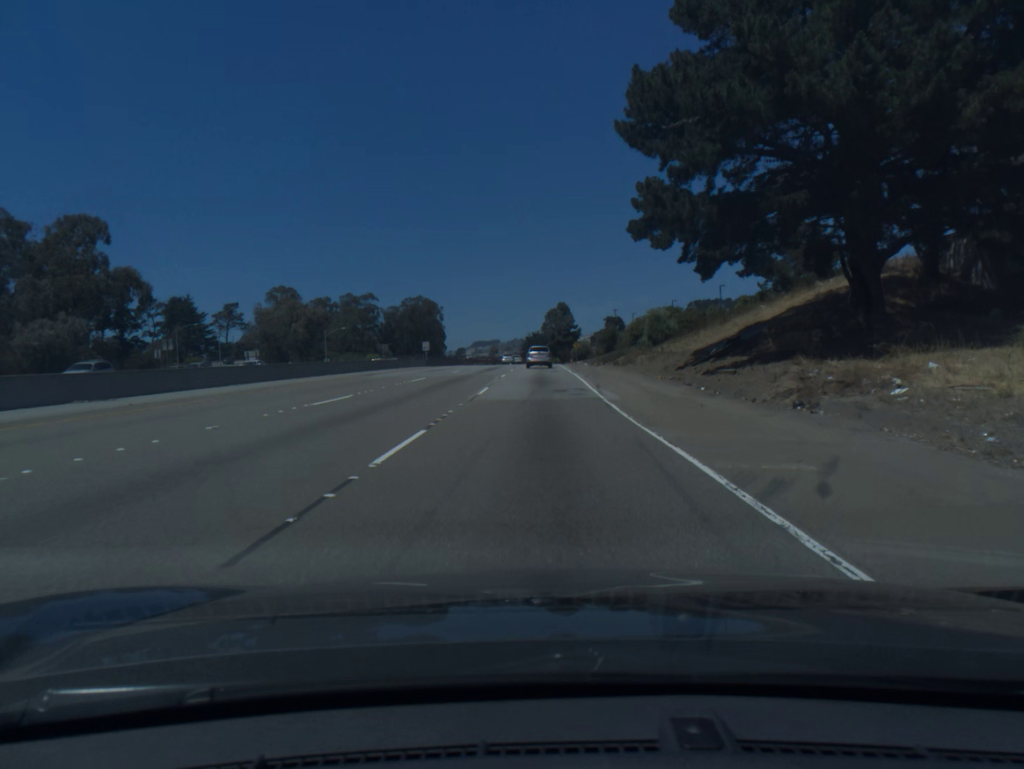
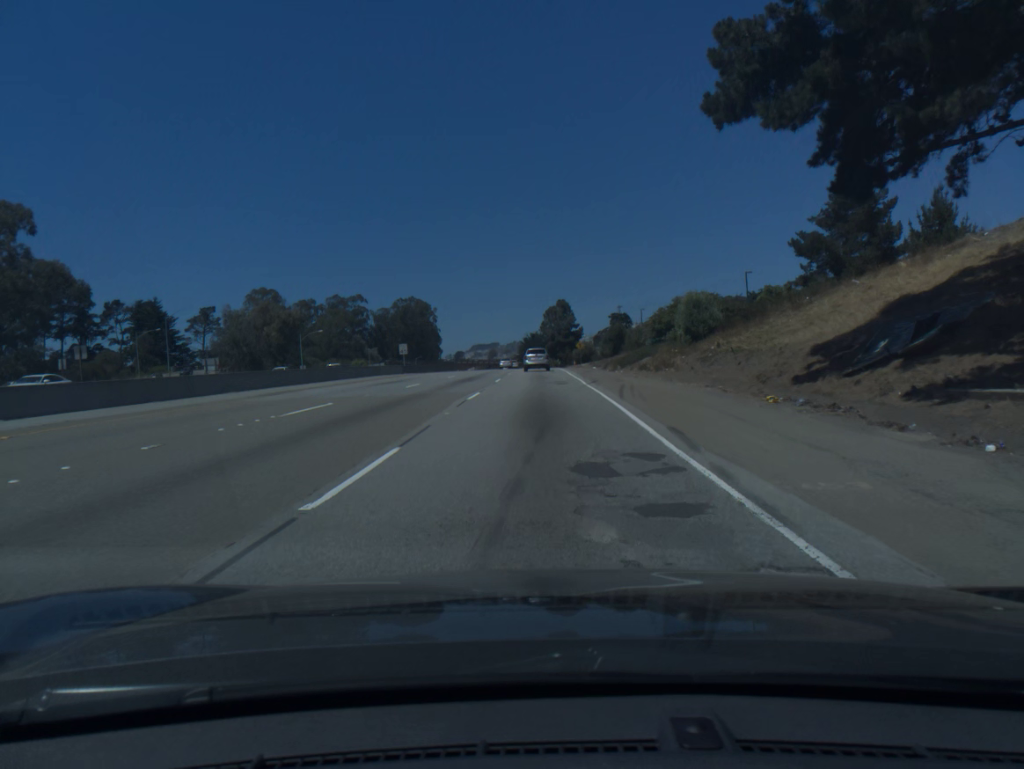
(0.0, +16.6) m; 0°
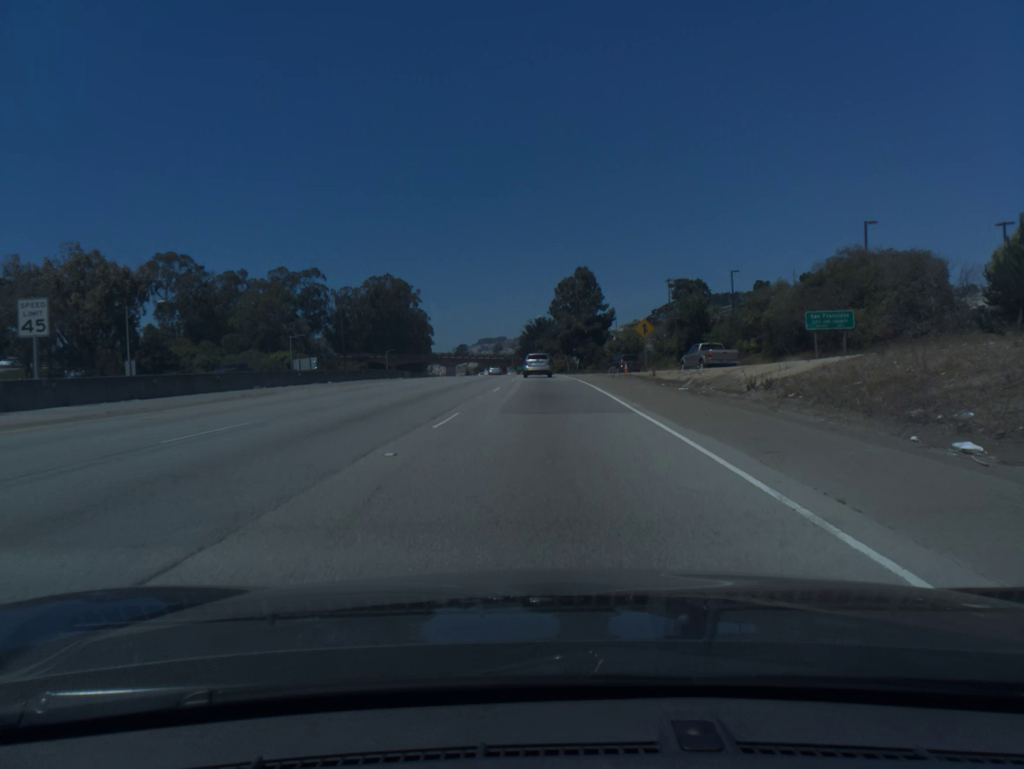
(-0.5, +65.7) m; -1°
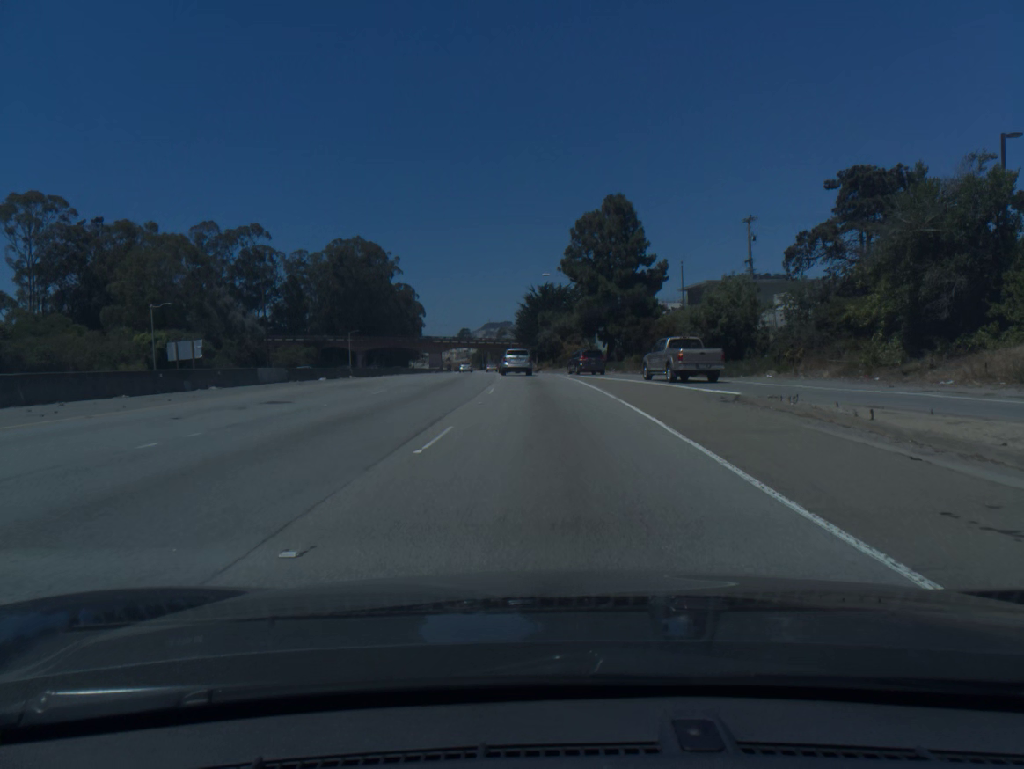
(-0.2, +47.6) m; -1°
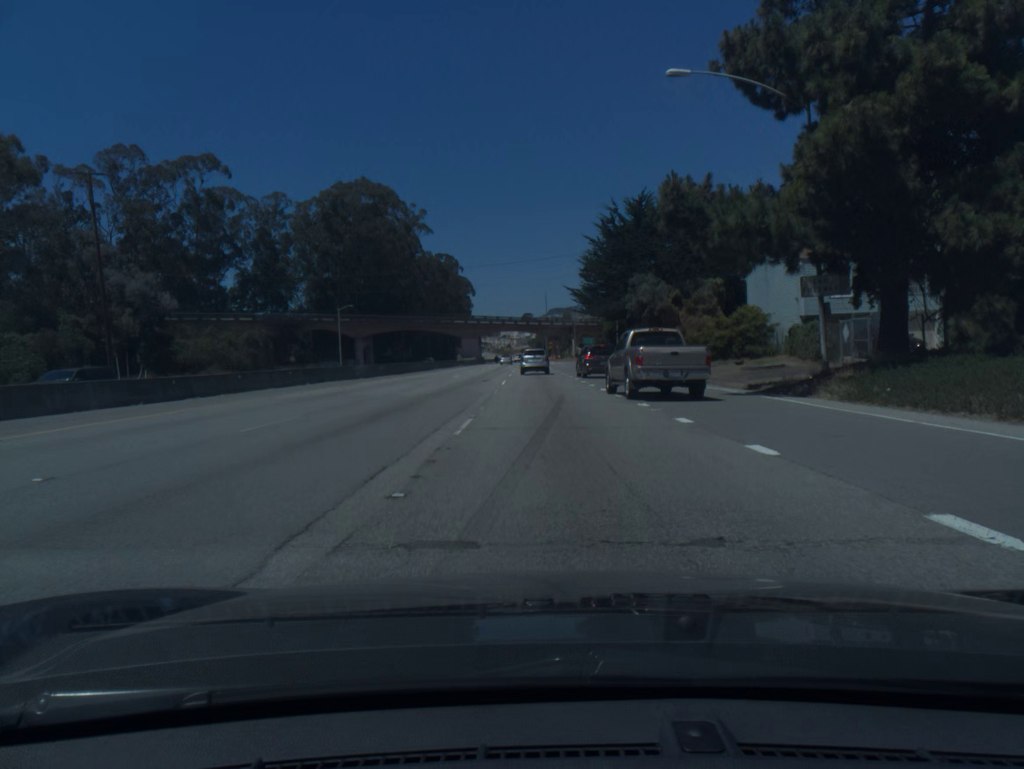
(-1.8, +56.0) m; -5°
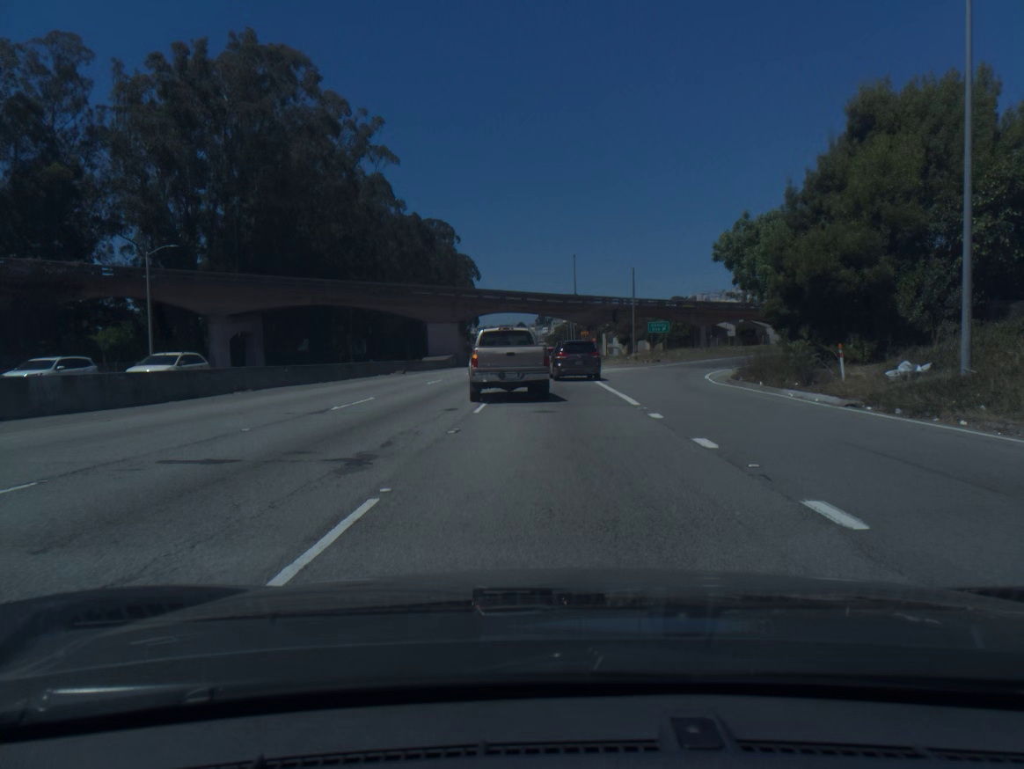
(-1.0, +62.7) m; -1°
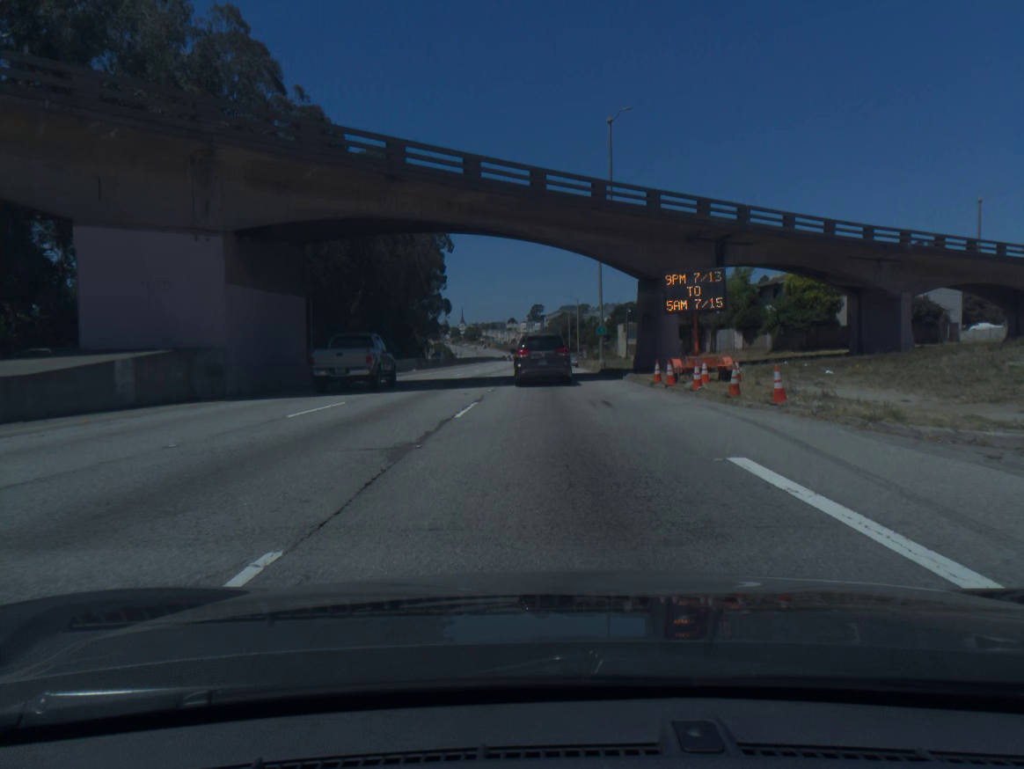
(+0.2, +61.5) m; +1°
